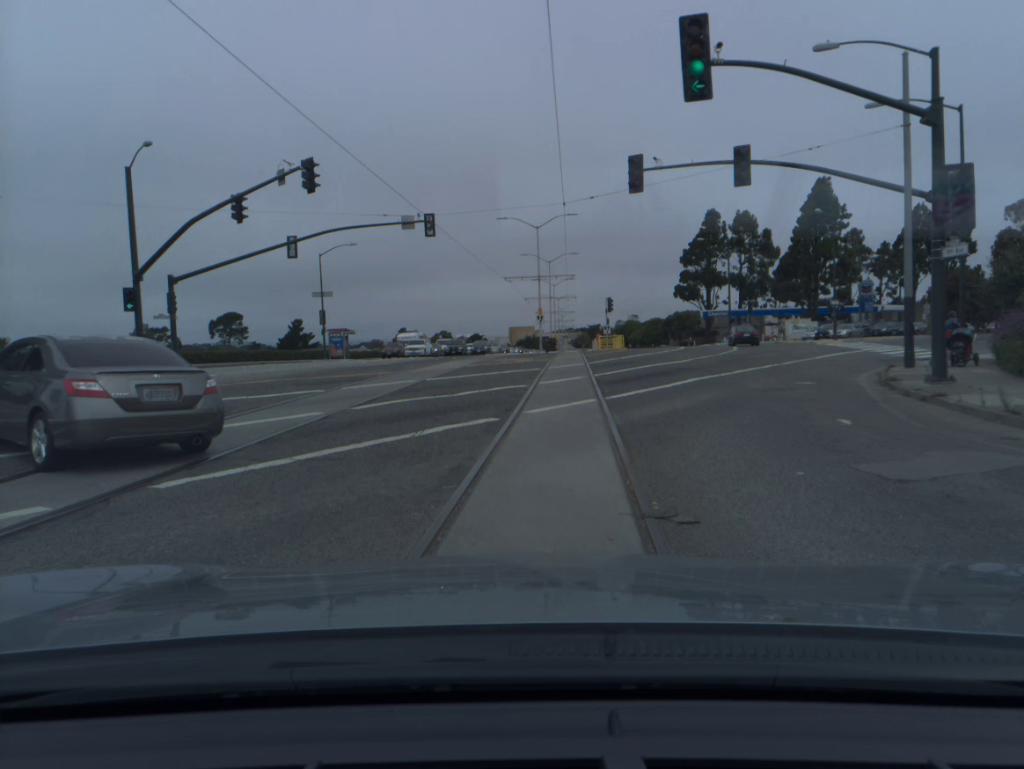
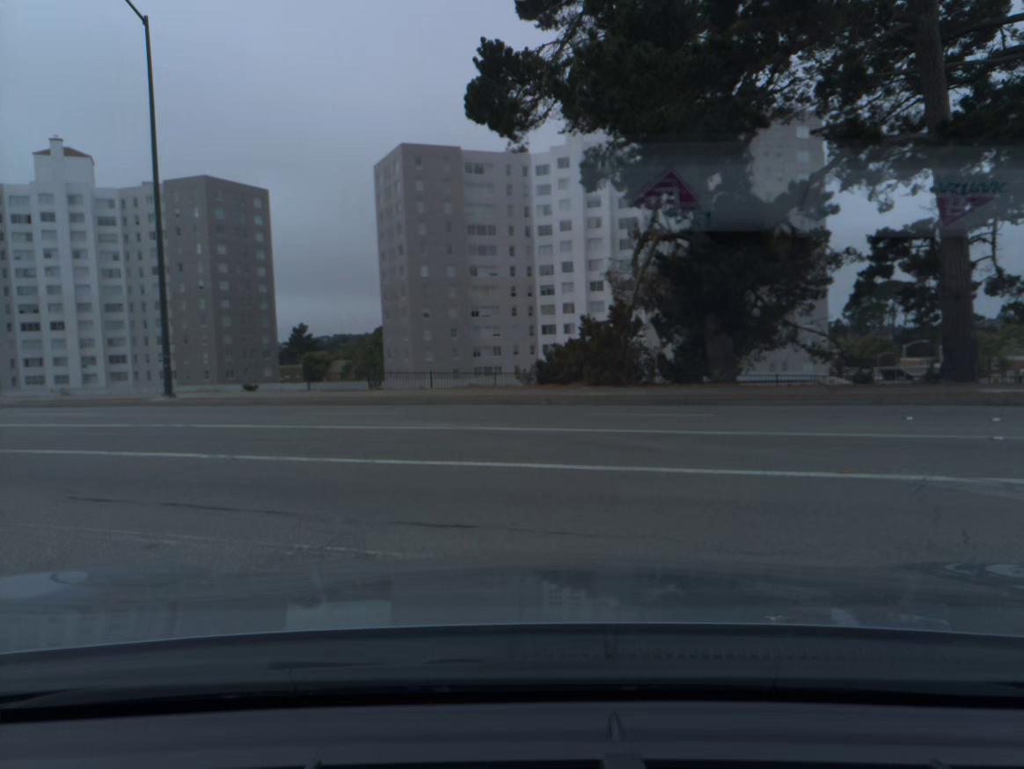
(-11.7, +15.8) m; -82°
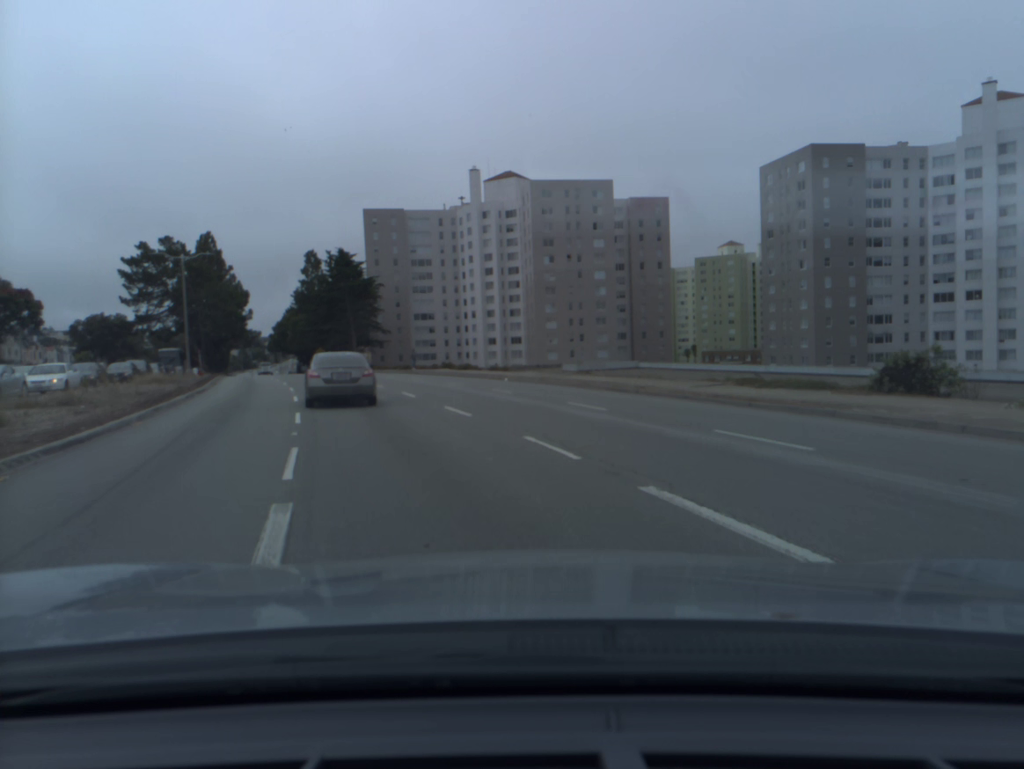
(-8.2, +13.4) m; -55°
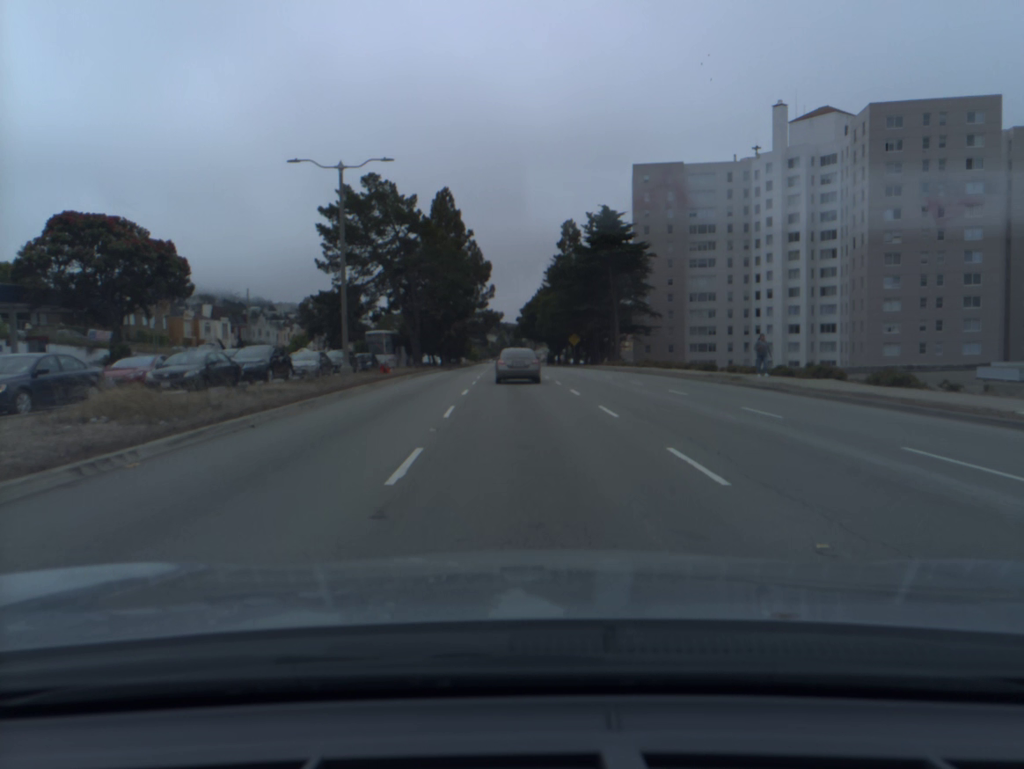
(-6.1, +29.6) m; -17°
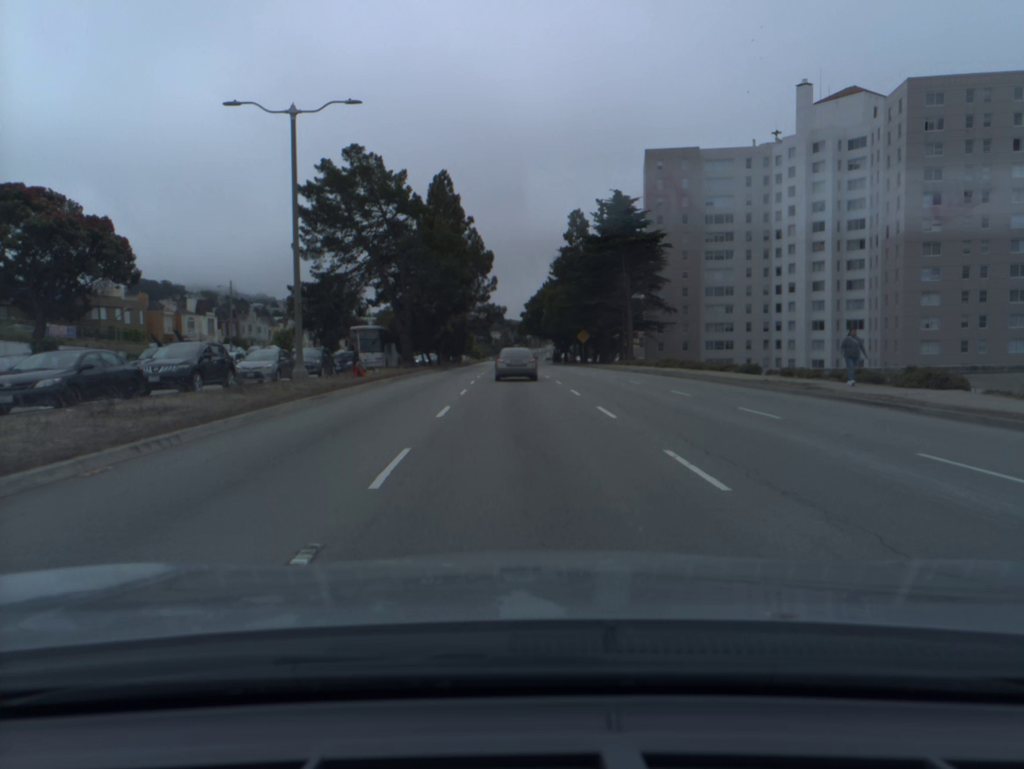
(0.0, +7.6) m; 0°
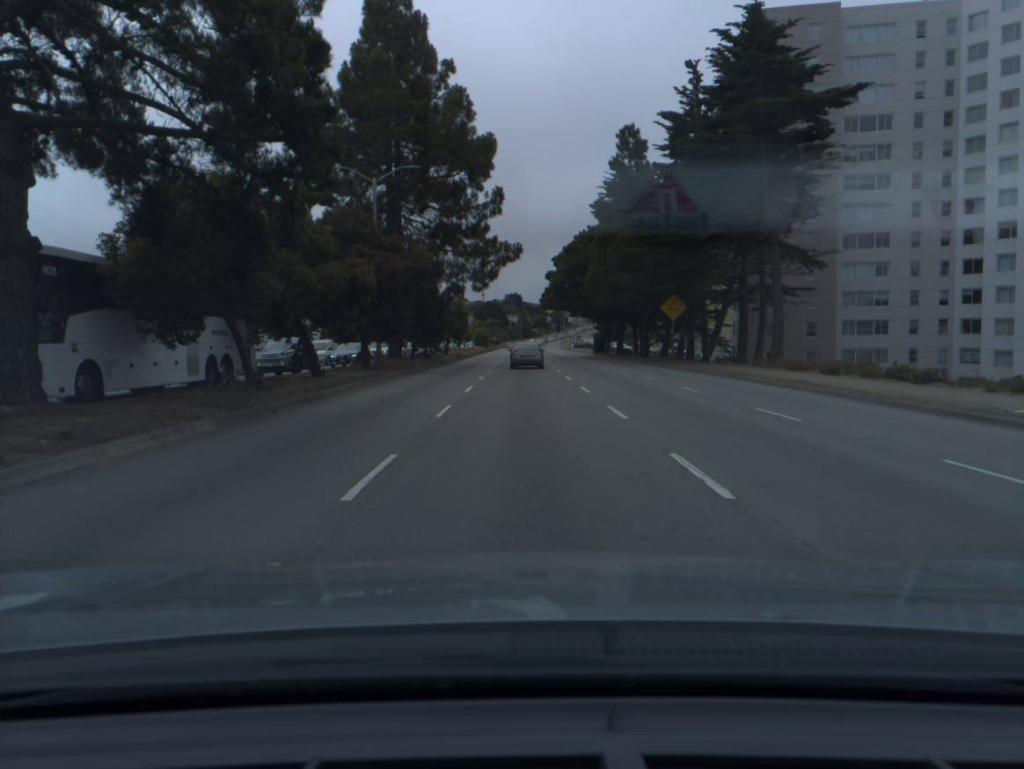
(-0.7, +45.0) m; -1°
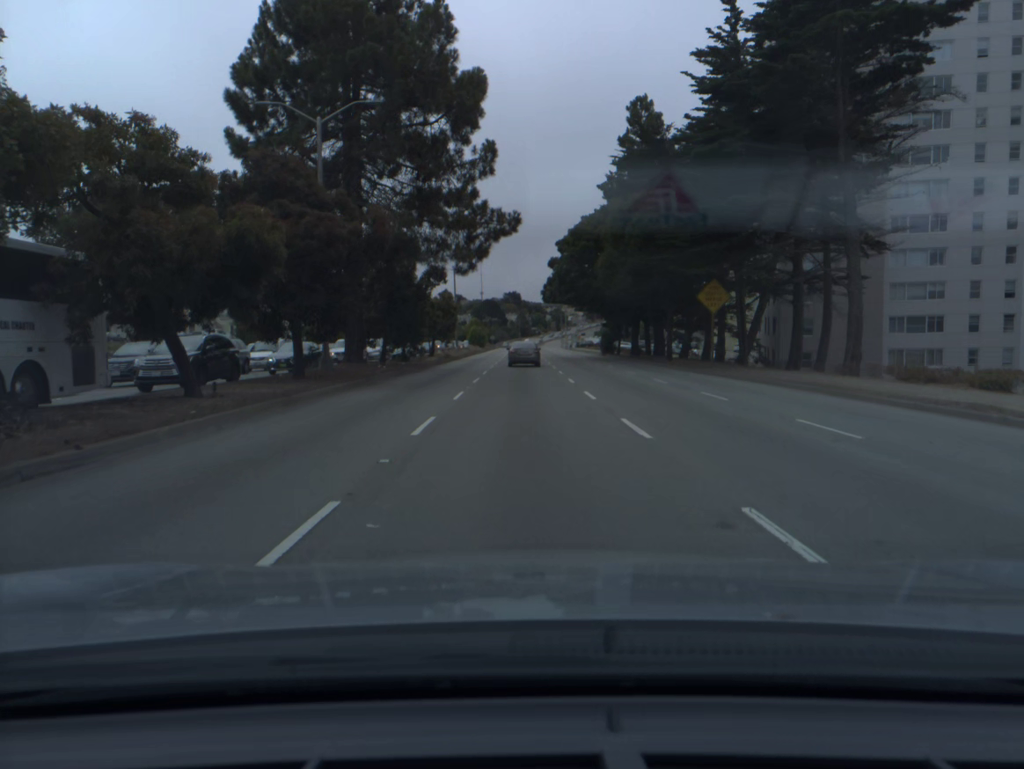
(0.0, +10.4) m; 0°
